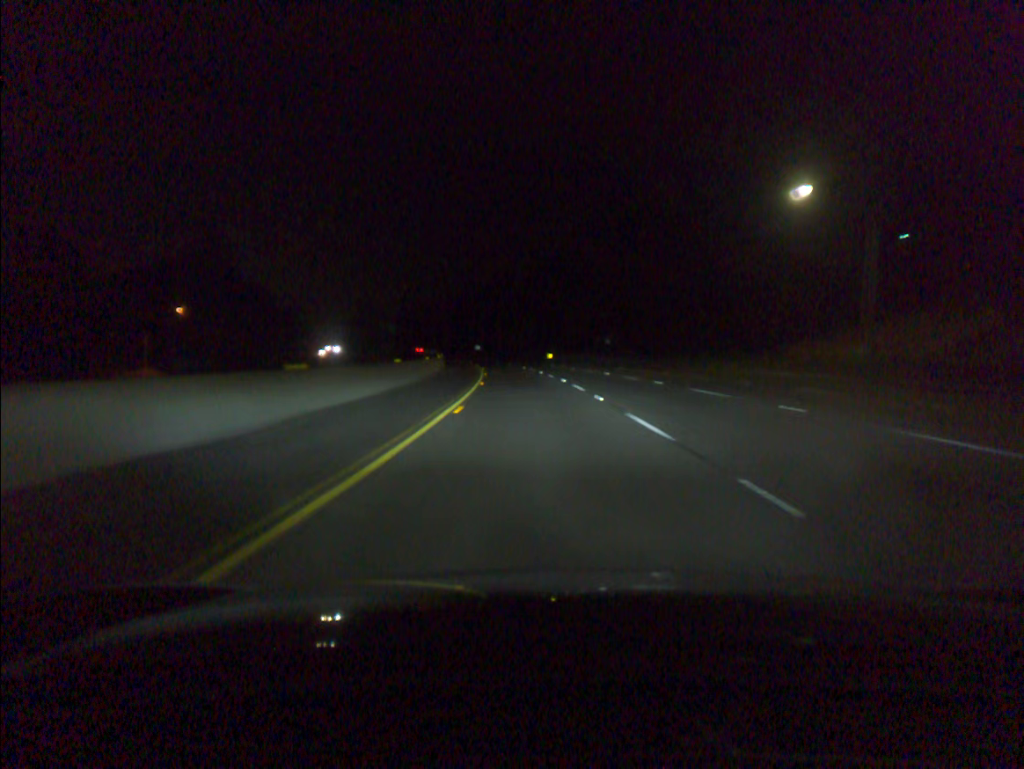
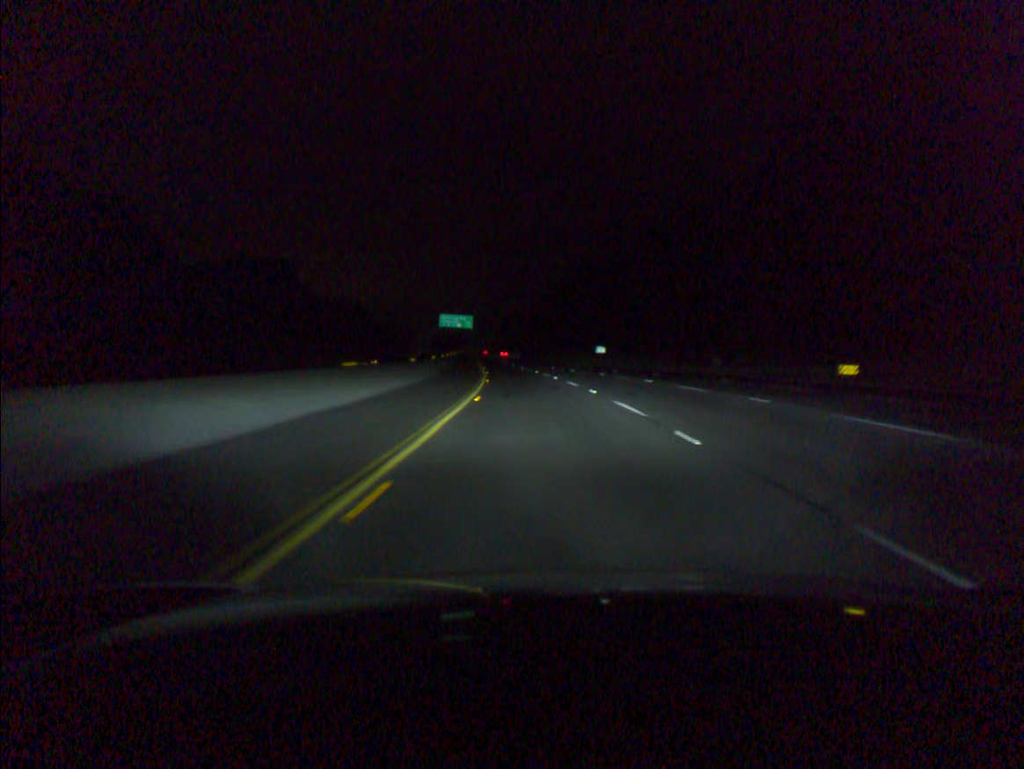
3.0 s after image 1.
(-8.0, +97.3) m; -9°
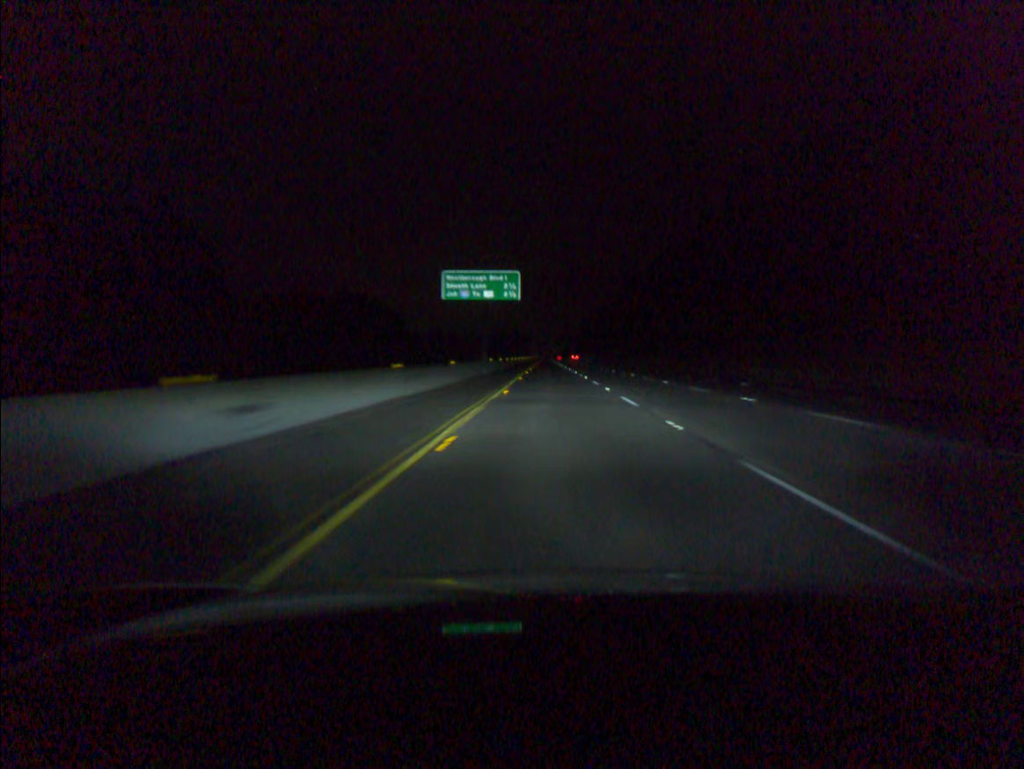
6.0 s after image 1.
(-6.4, +97.9) m; -6°
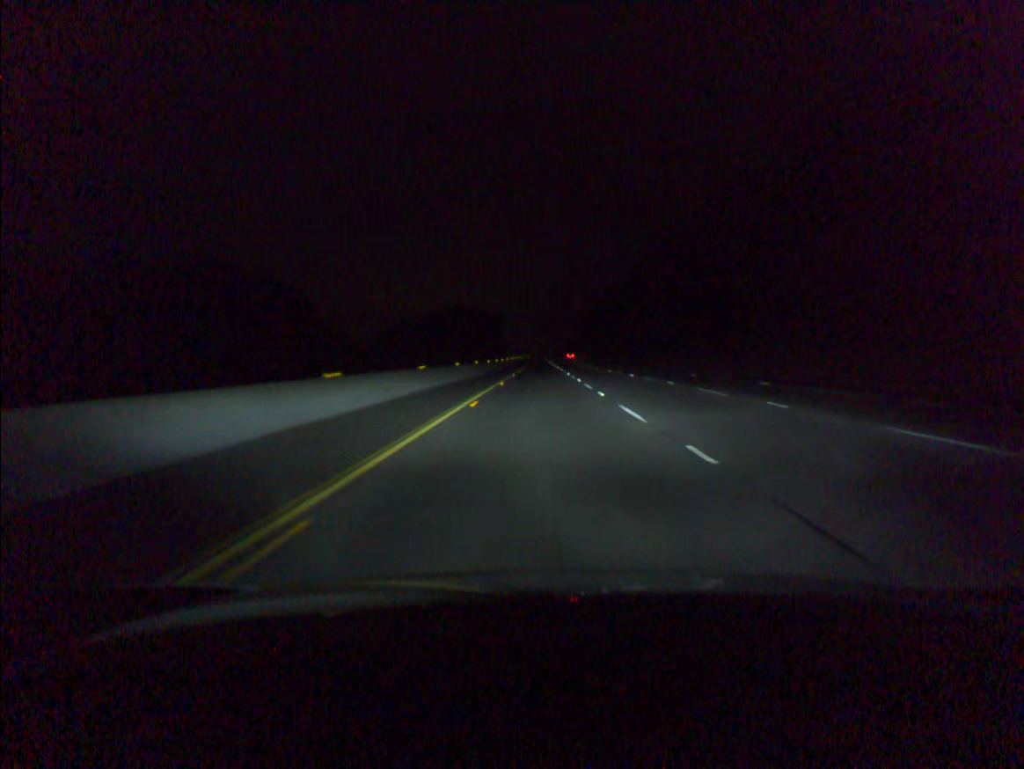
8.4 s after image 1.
(+0.7, +78.5) m; 0°
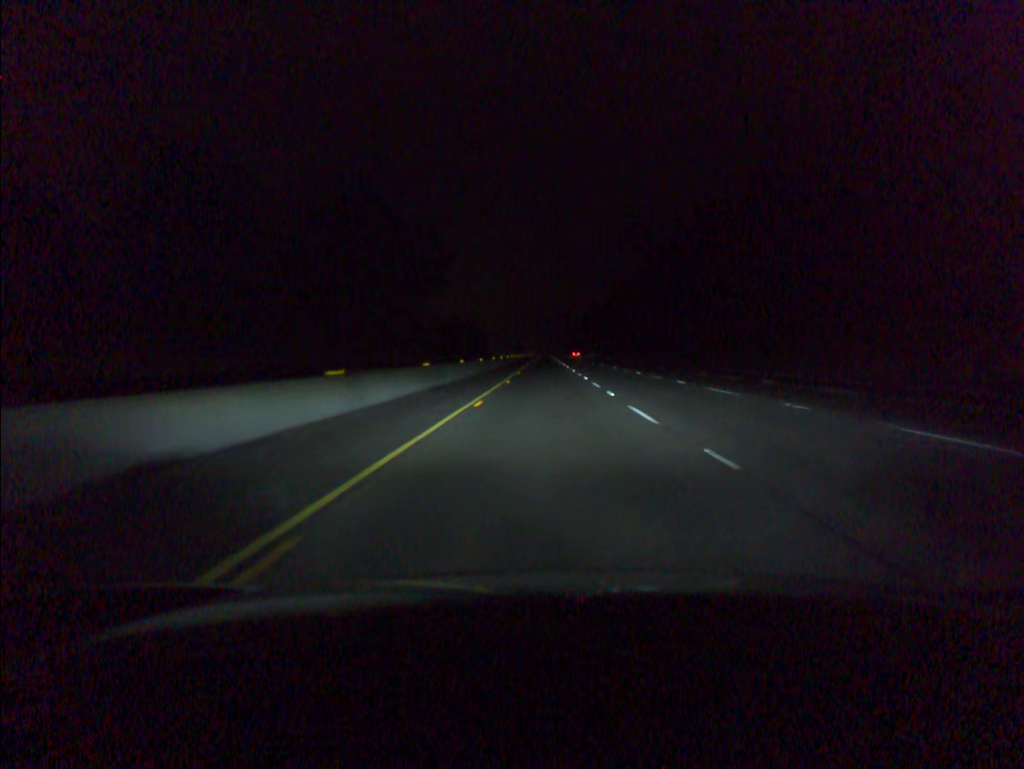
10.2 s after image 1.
(-0.3, +58.9) m; 0°
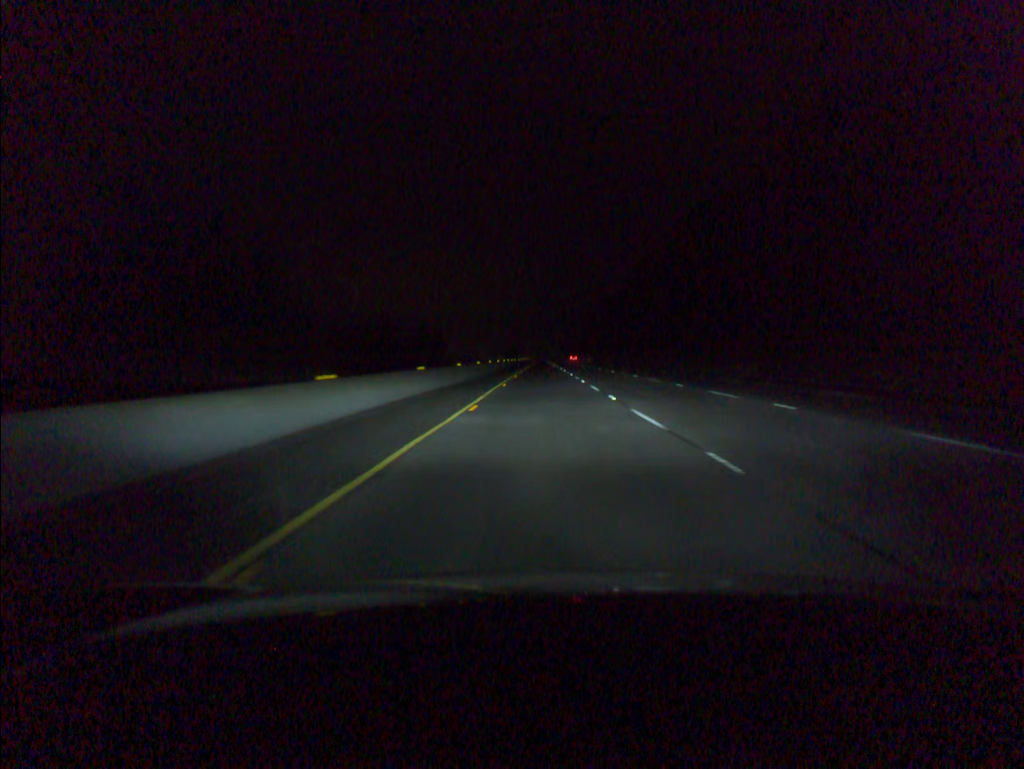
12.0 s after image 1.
(+0.1, +58.8) m; 0°
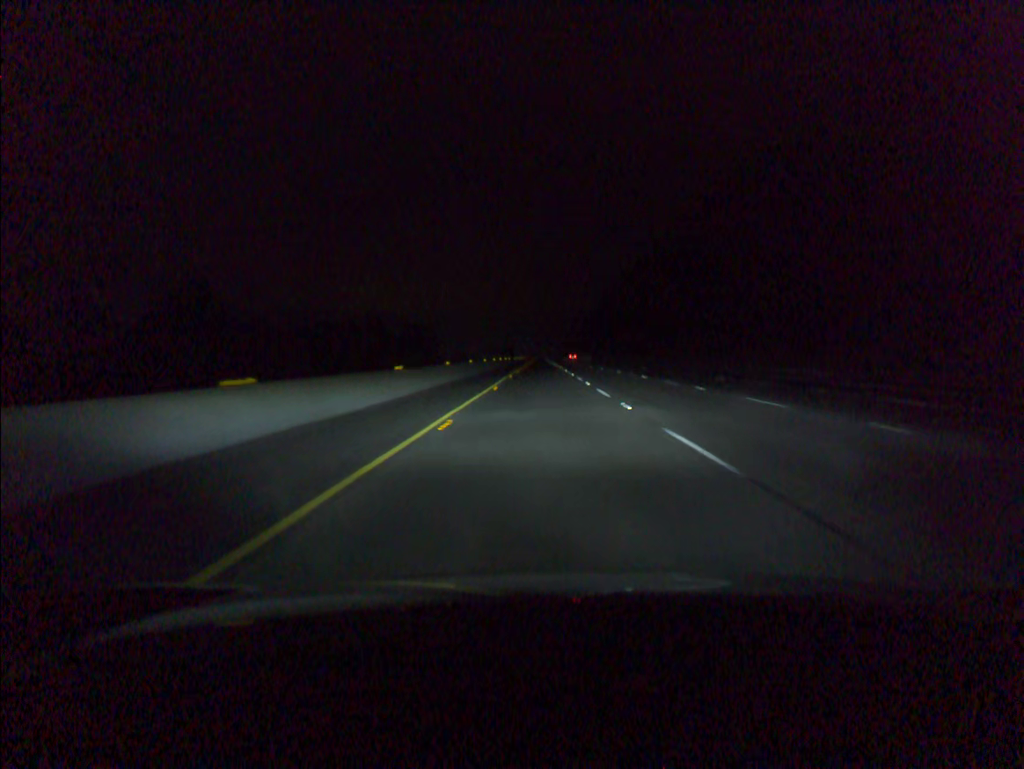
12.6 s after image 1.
(0.0, +19.6) m; 0°
